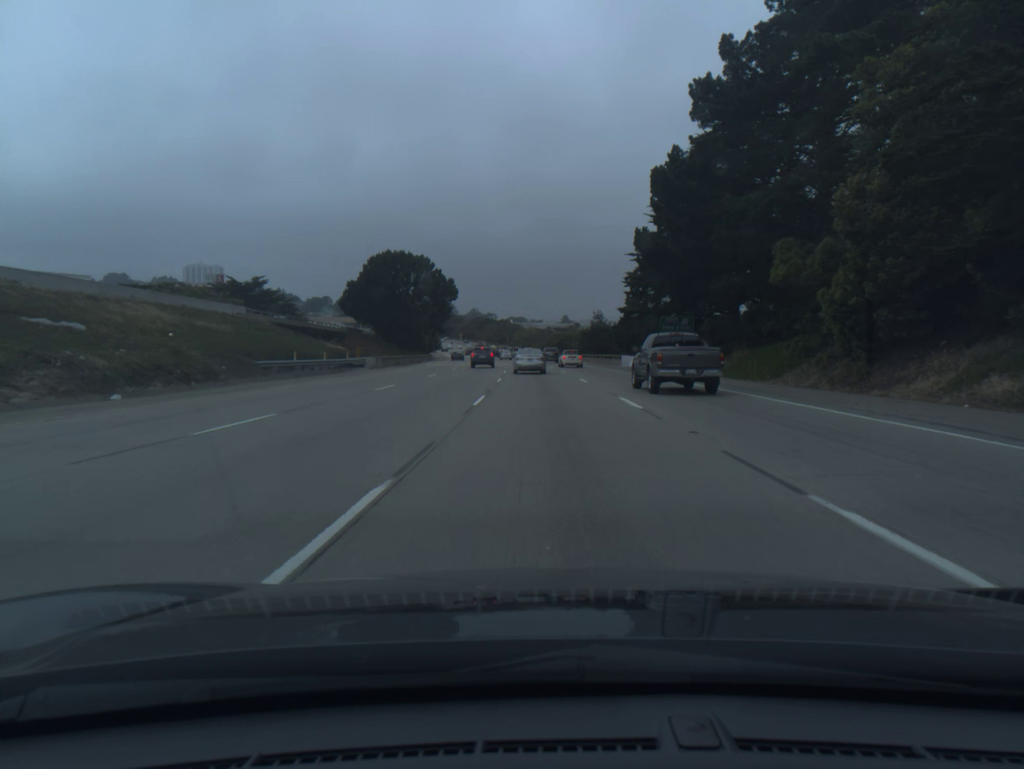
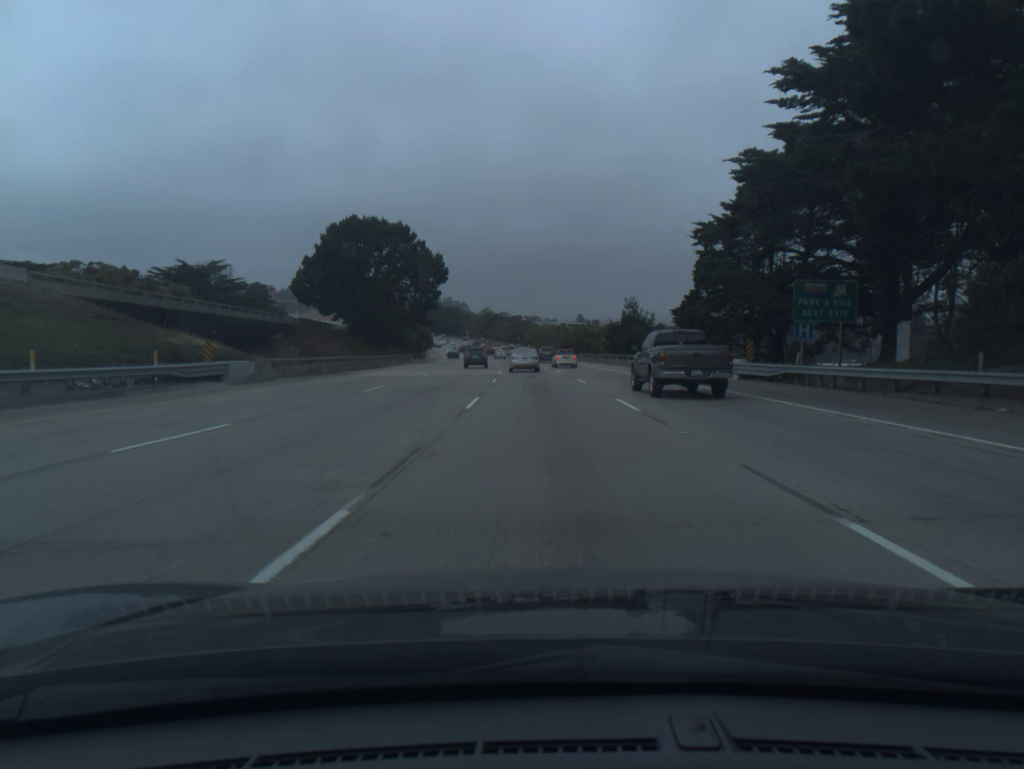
(-0.3, +30.3) m; -1°
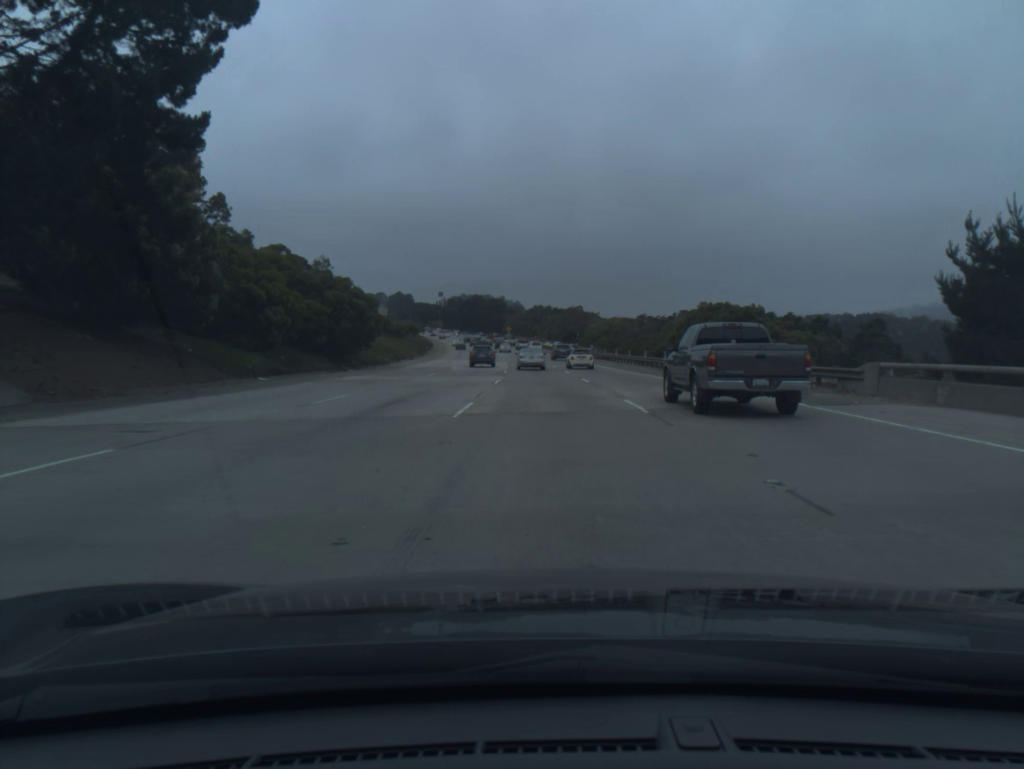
(-2.5, +76.5) m; -4°
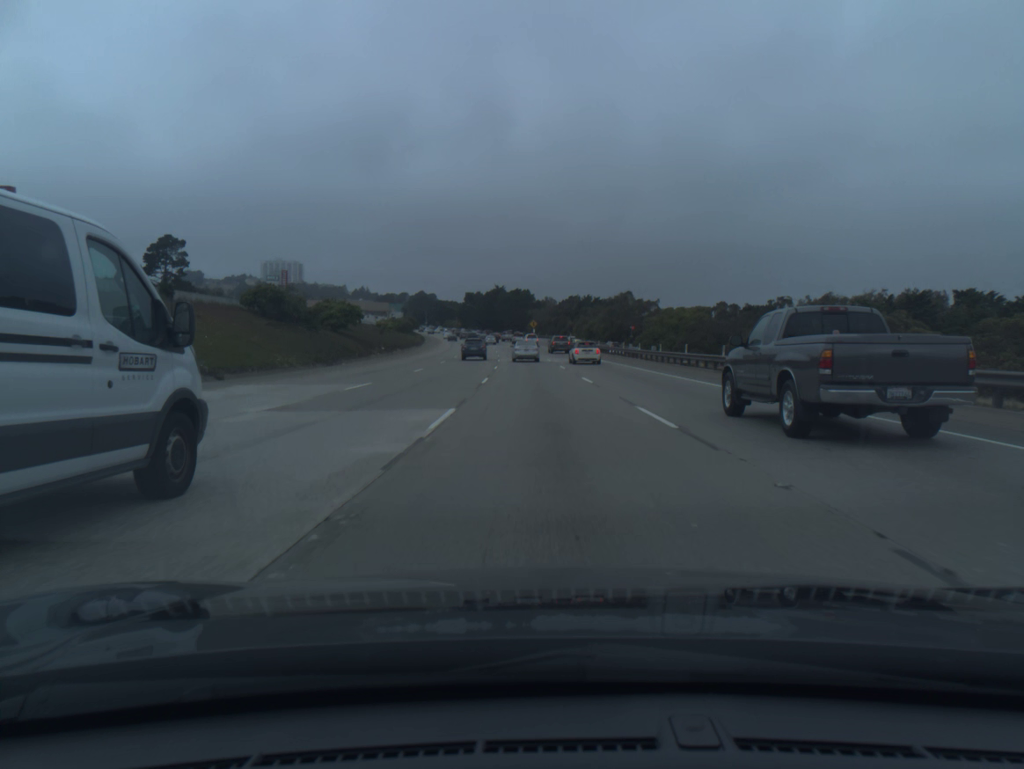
(-1.1, +61.8) m; -2°
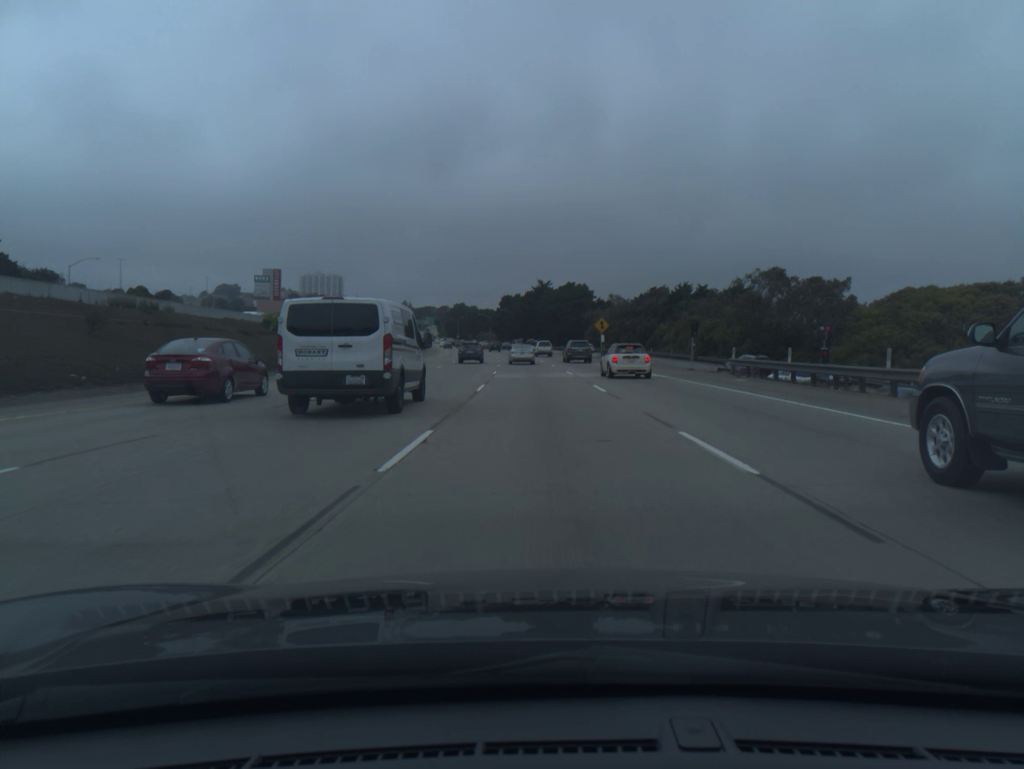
(-2.6, +76.8) m; -4°
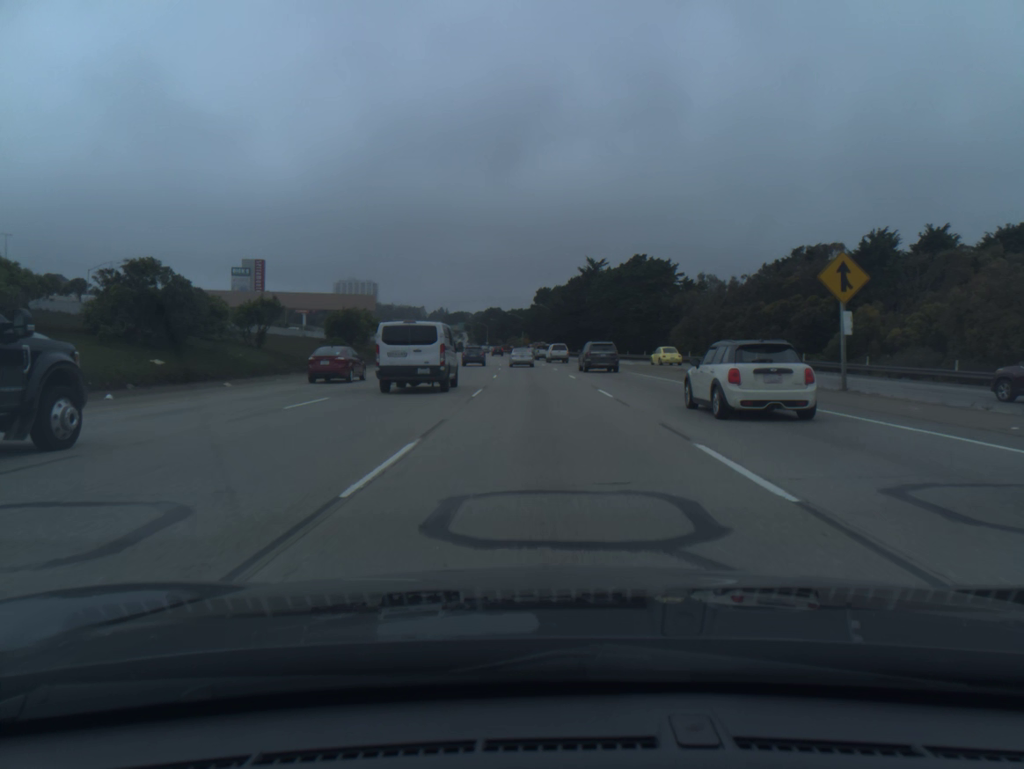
(-1.5, +59.7) m; -3°
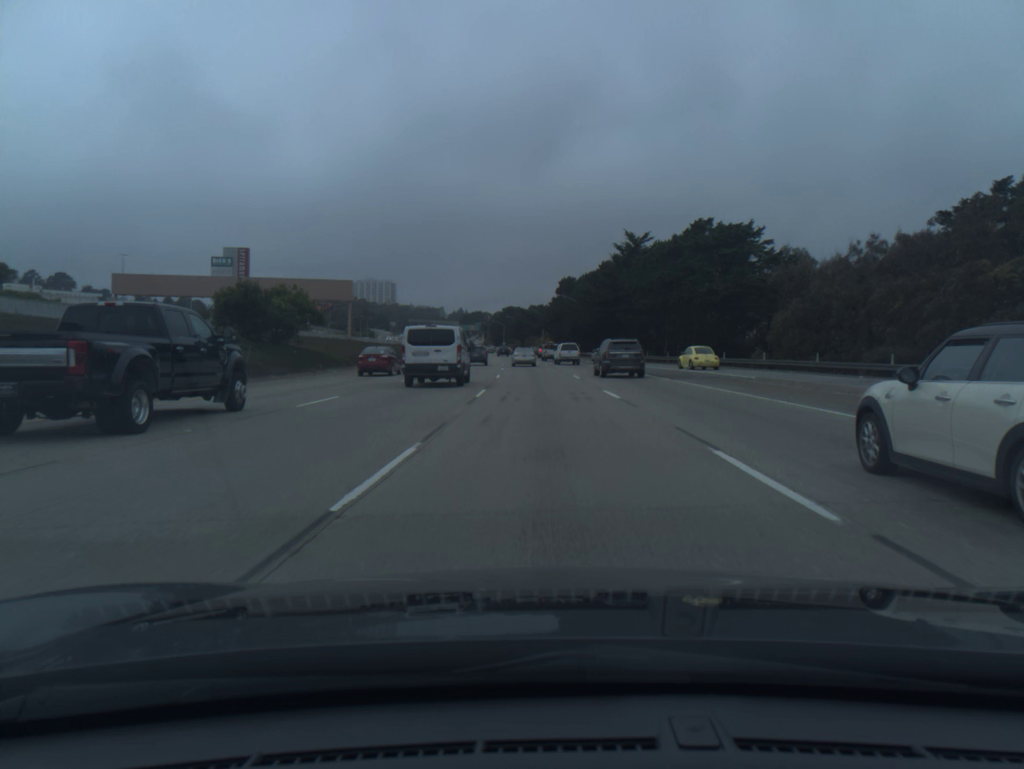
(-0.4, +29.8) m; -2°
